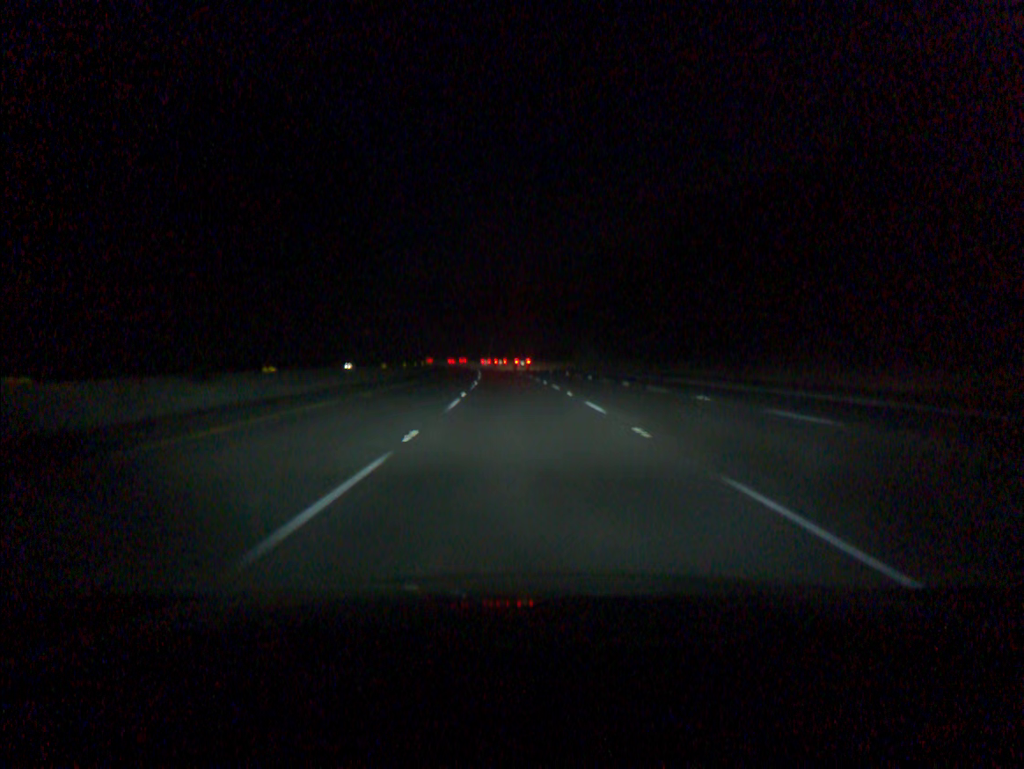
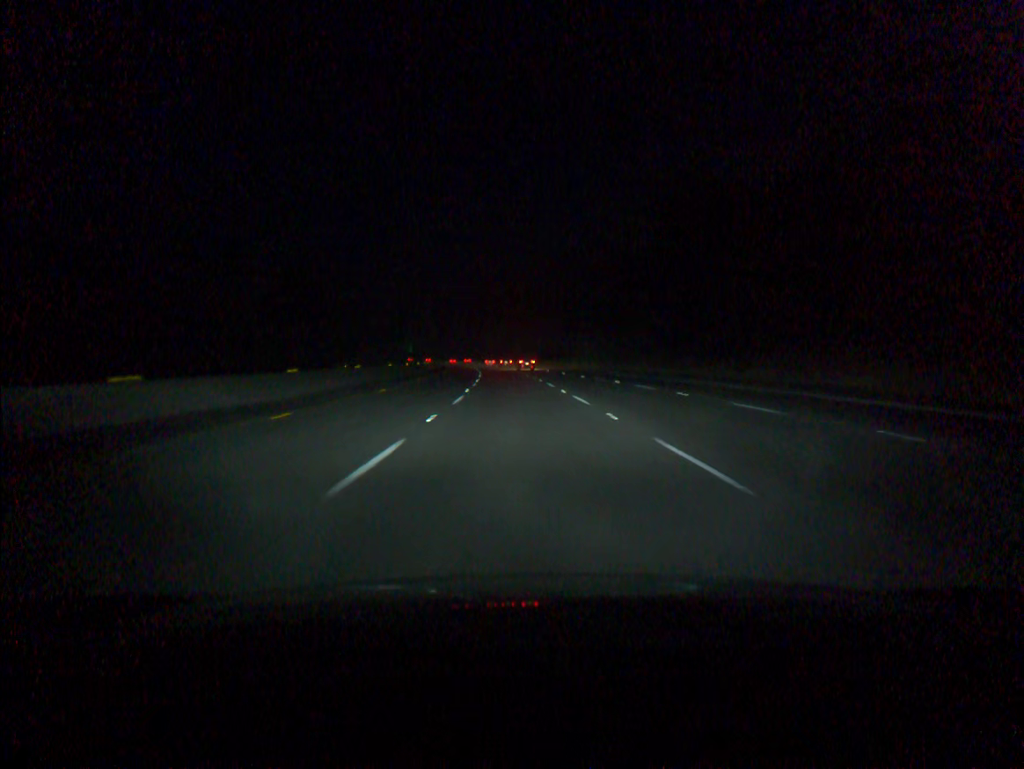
(-1.1, +54.8) m; -2°
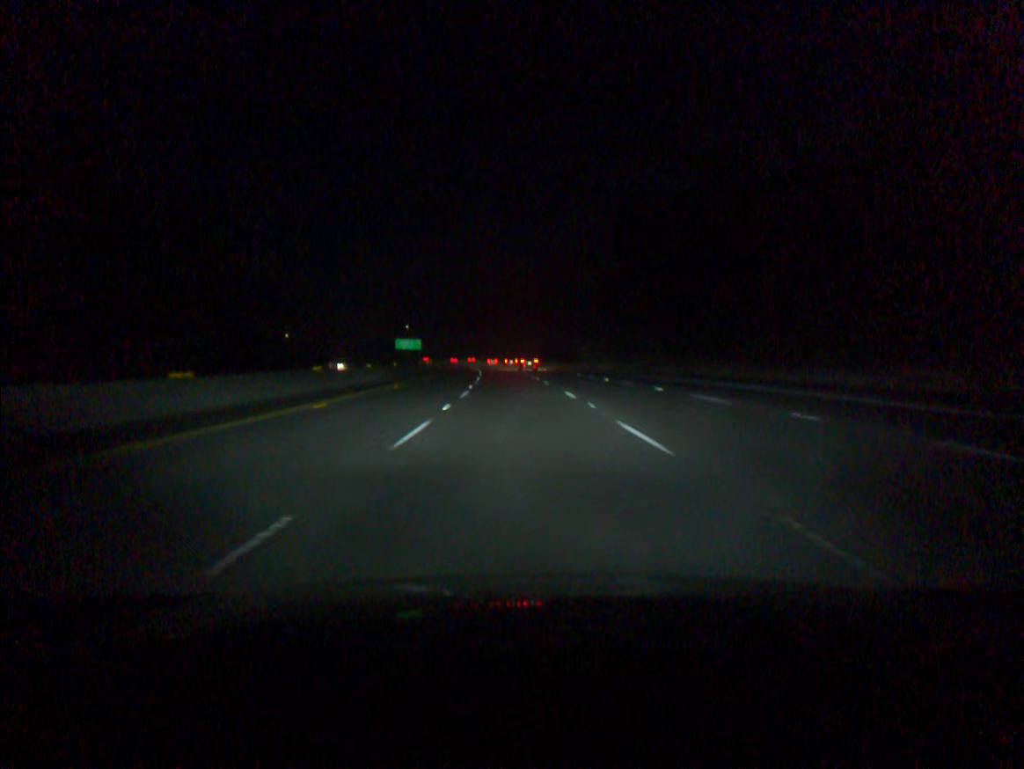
(-1.1, +54.8) m; -2°
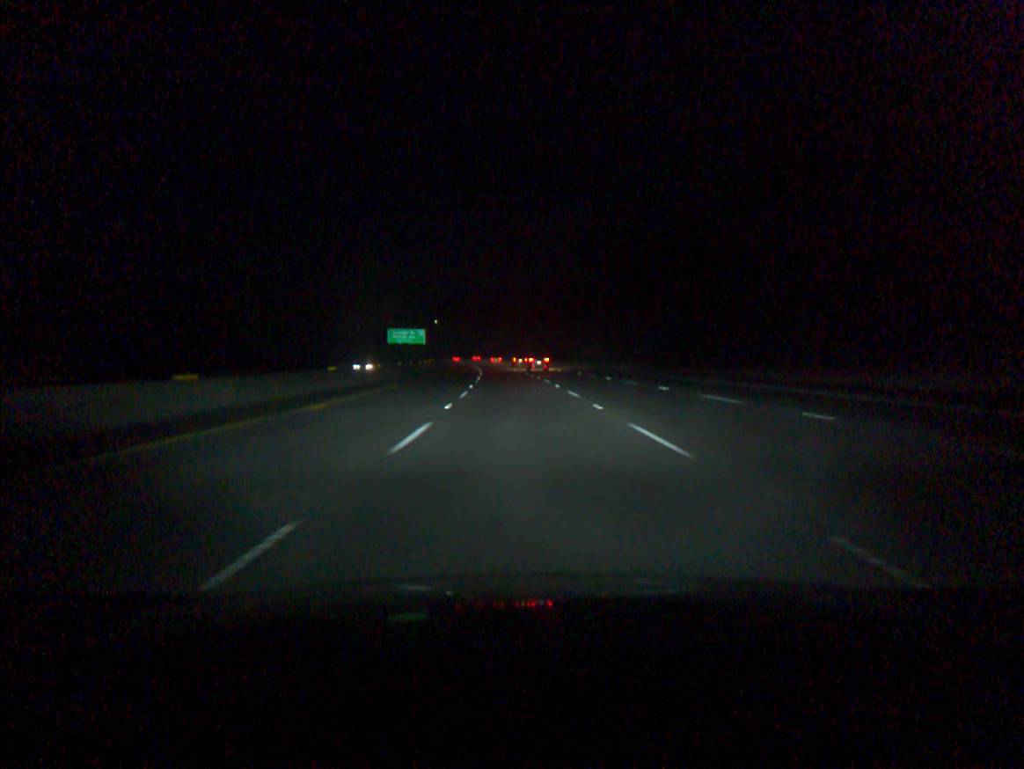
(-1.9, +73.1) m; -3°
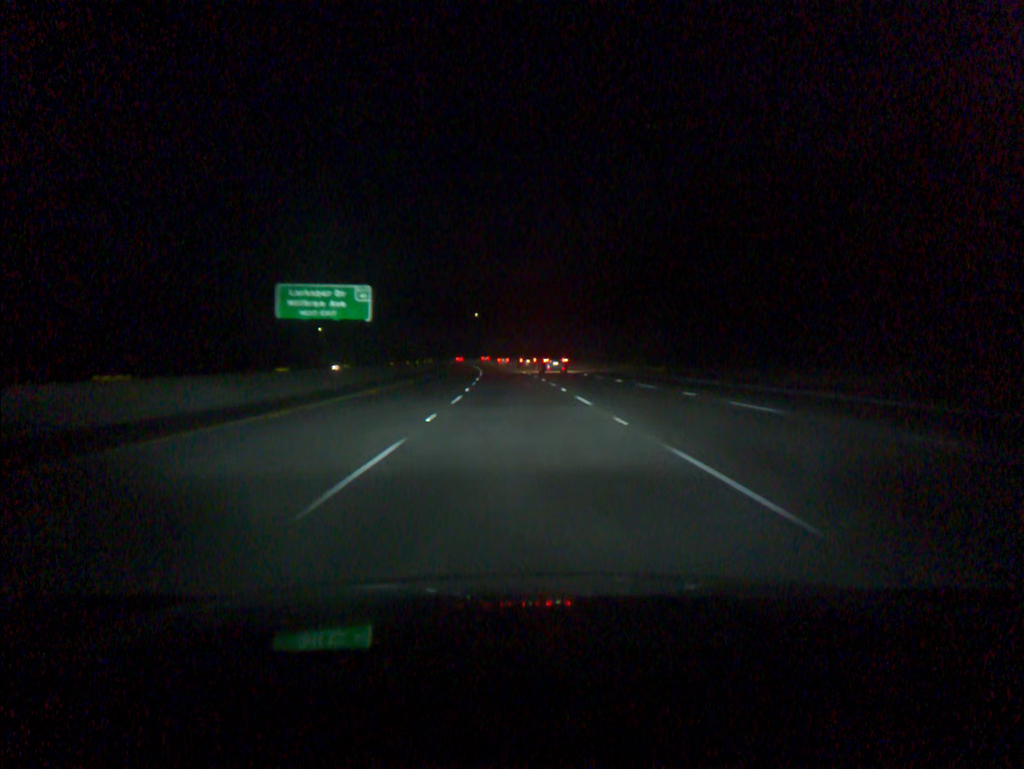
(-3.1, +91.4) m; -4°
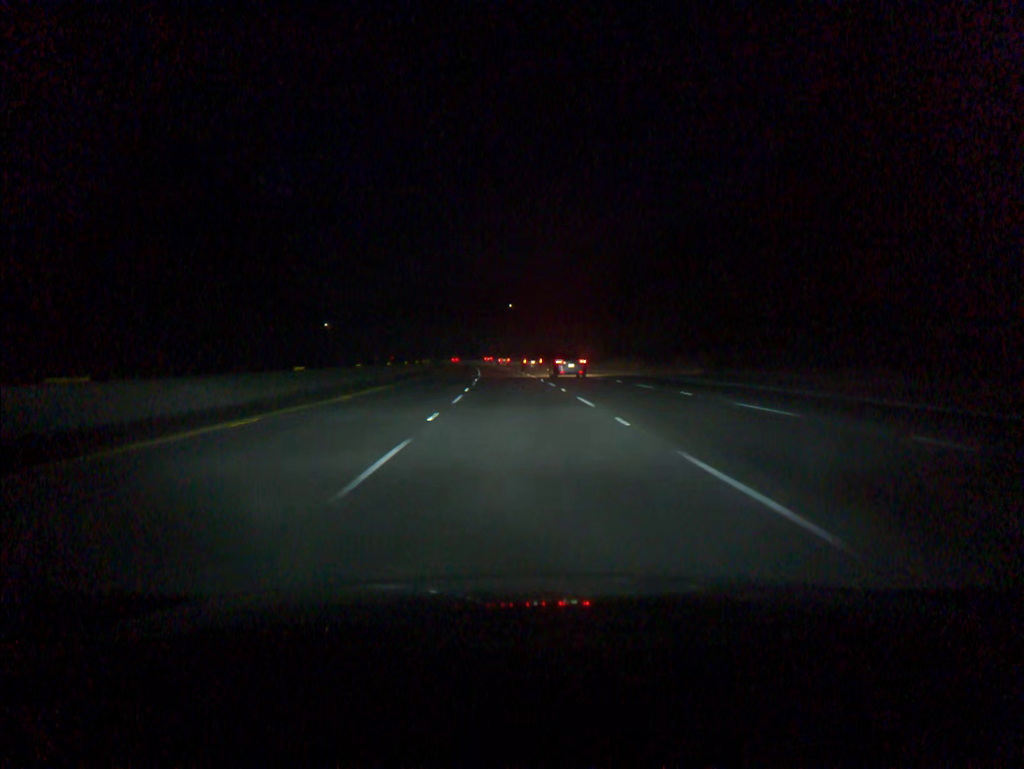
(-2.0, +73.0) m; -3°
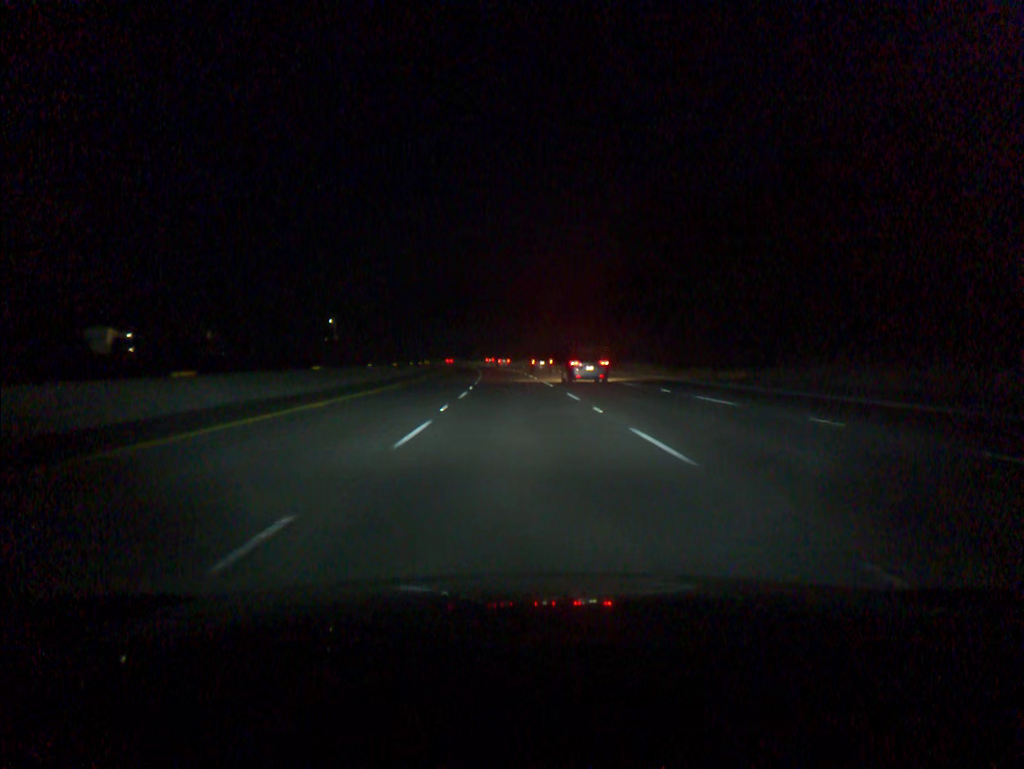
(-1.1, +54.8) m; -2°
